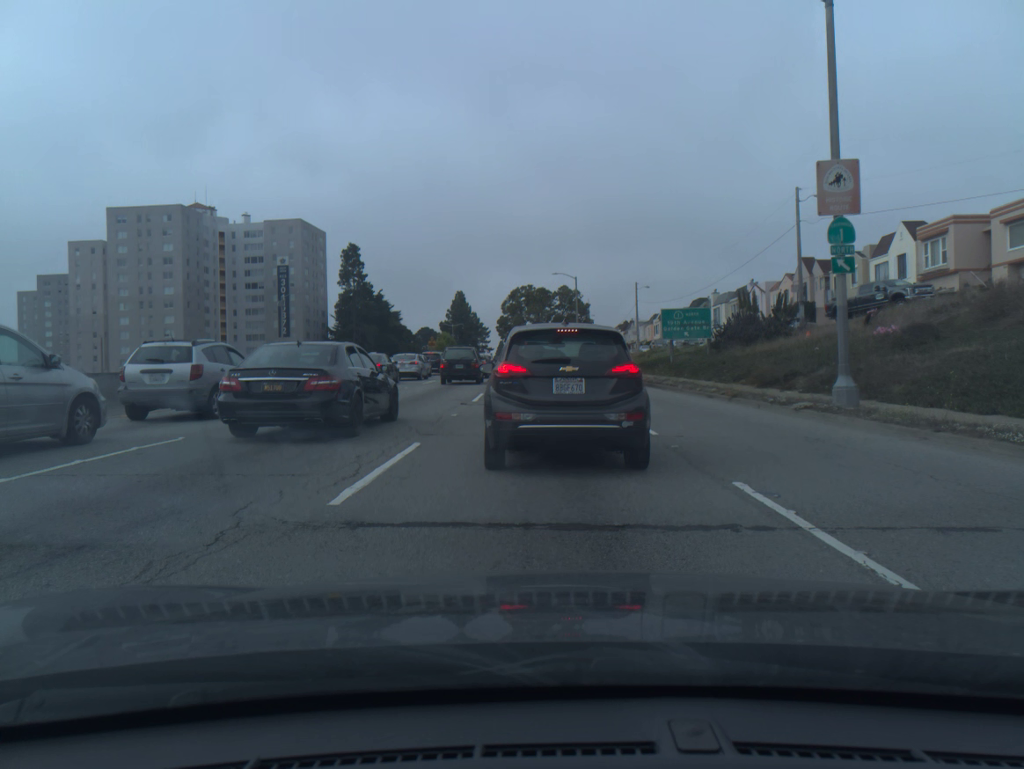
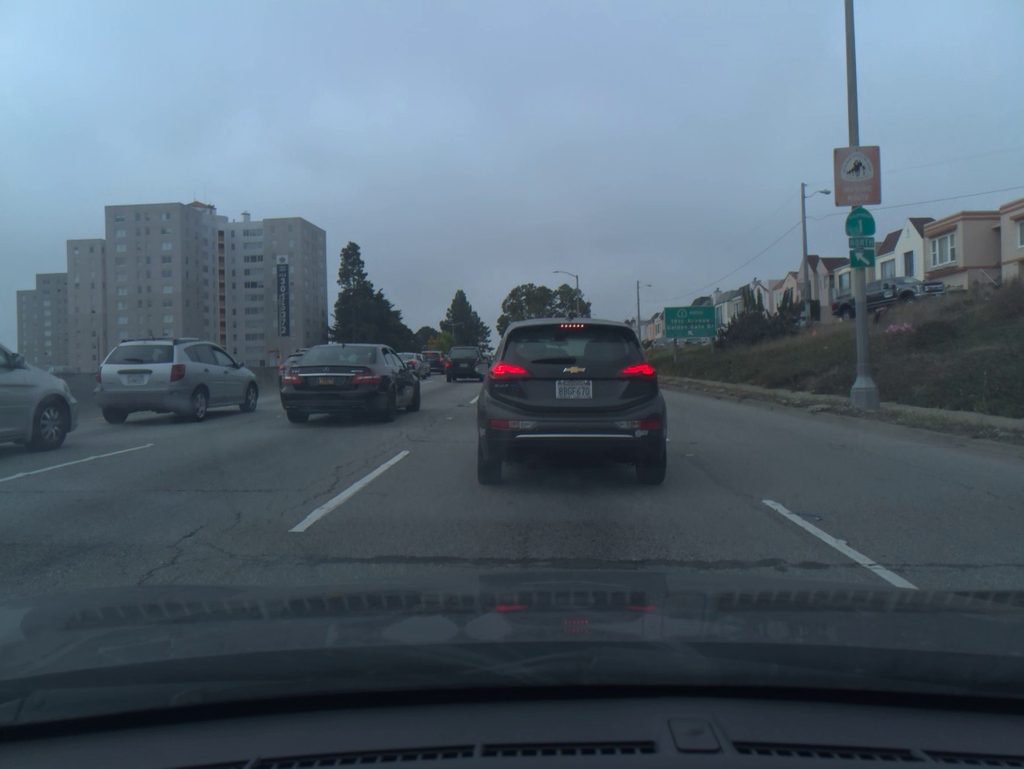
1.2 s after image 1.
(0.0, +1.0) m; 0°
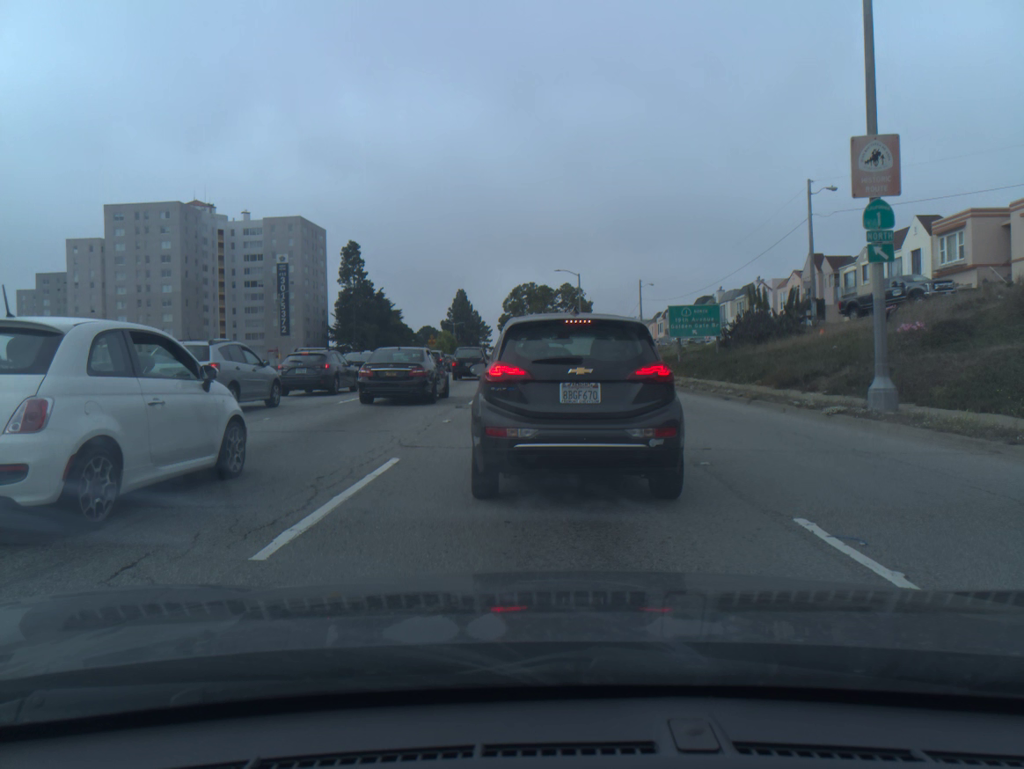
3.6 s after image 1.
(0.0, +0.7) m; 0°
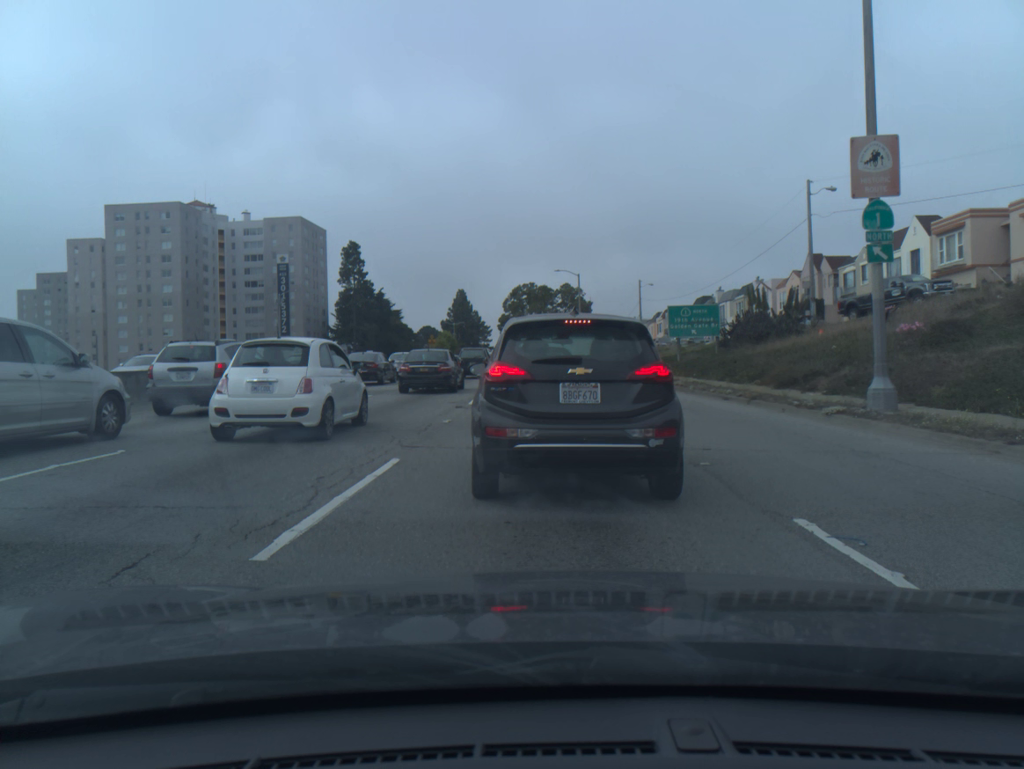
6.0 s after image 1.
(0.0, 0.0) m; 0°
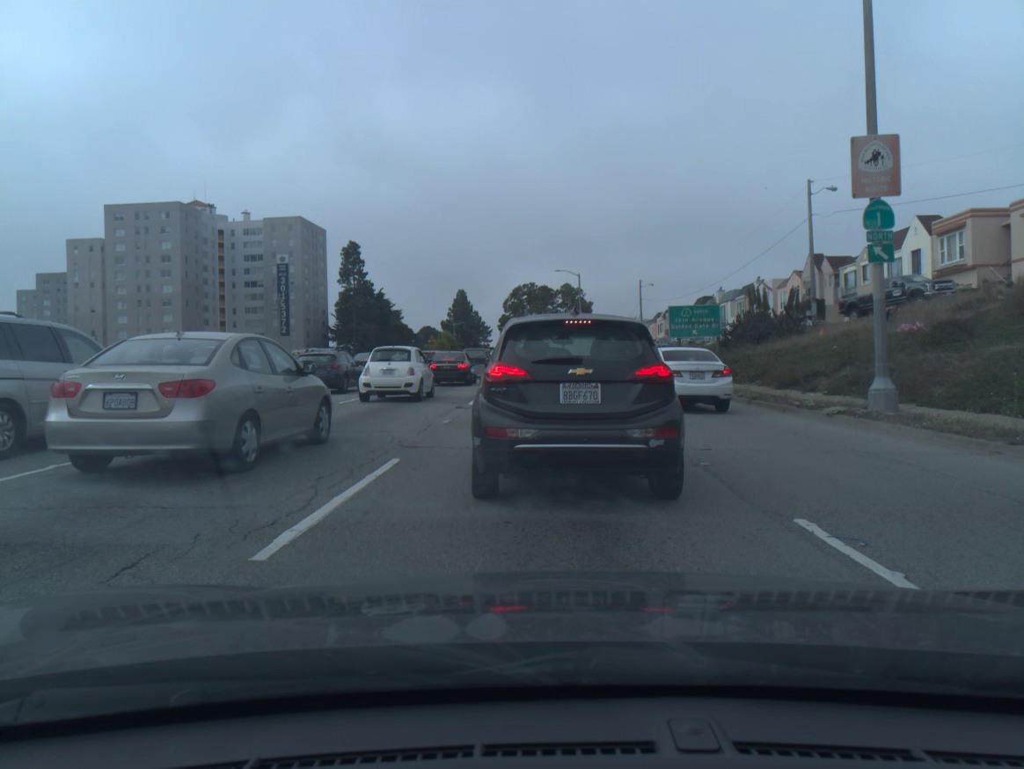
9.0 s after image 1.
(0.0, 0.0) m; +1°
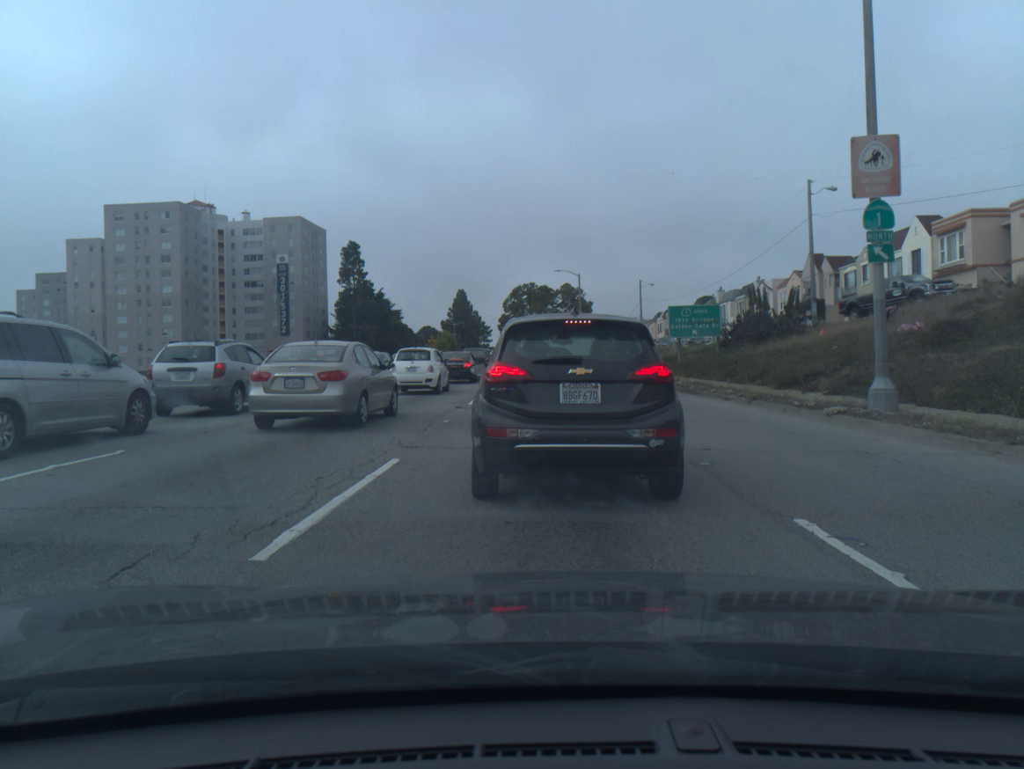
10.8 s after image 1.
(0.0, 0.0) m; 0°
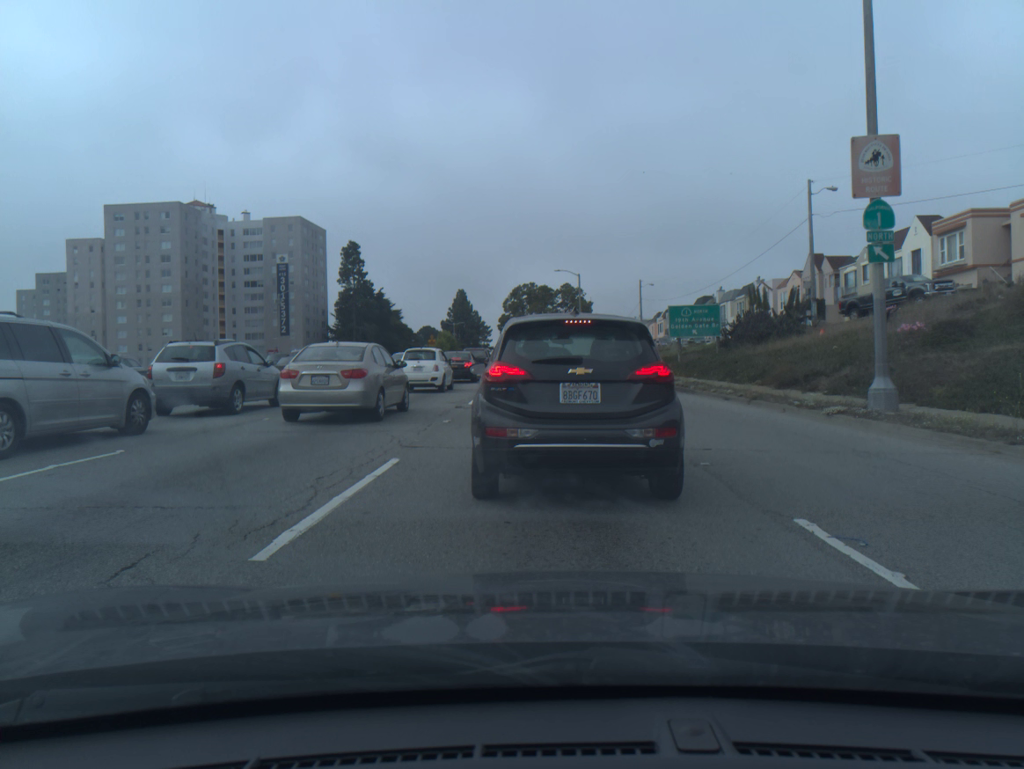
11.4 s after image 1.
(0.0, 0.0) m; 0°
